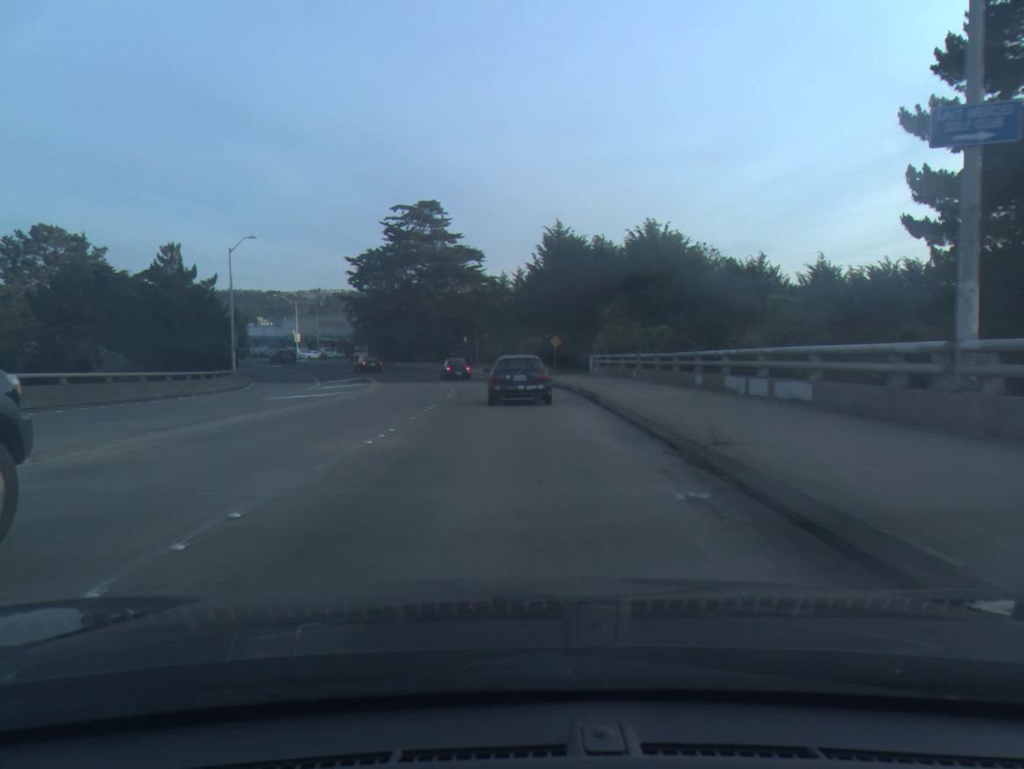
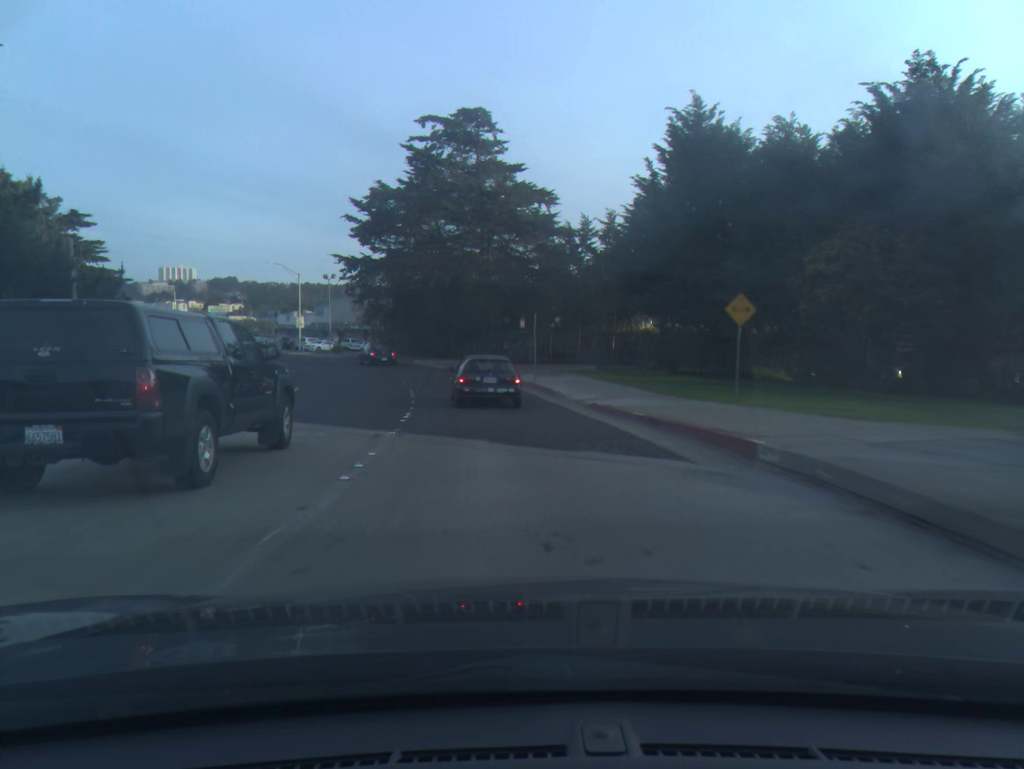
(-1.1, +32.8) m; -5°
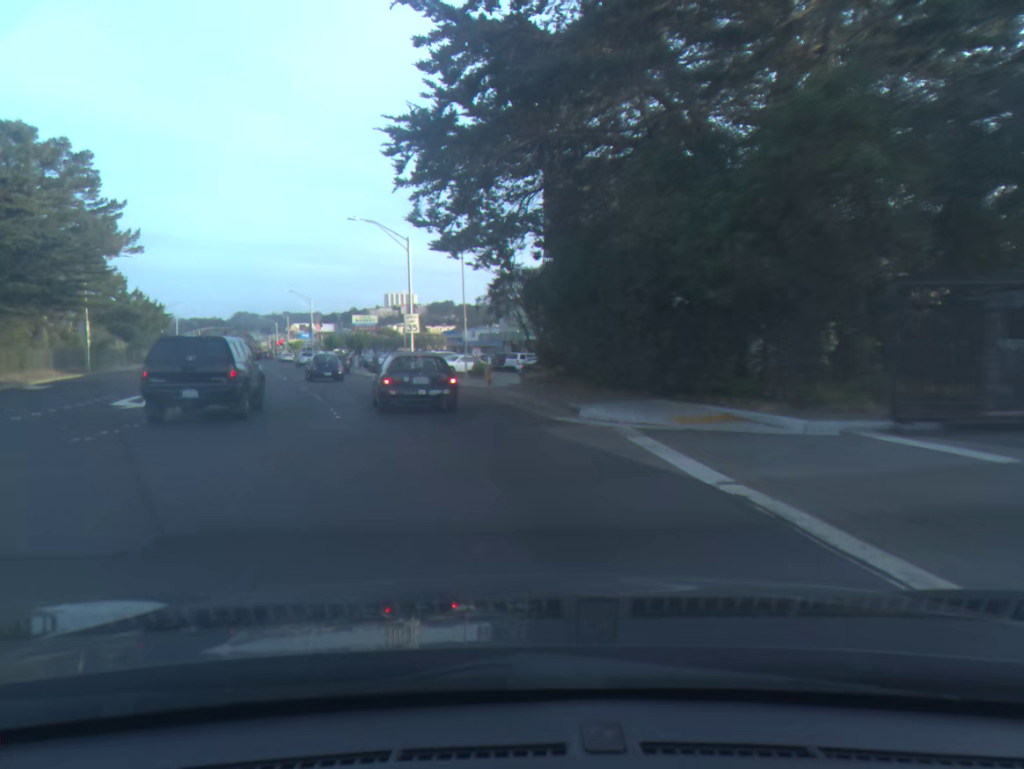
(-4.2, +39.5) m; -16°
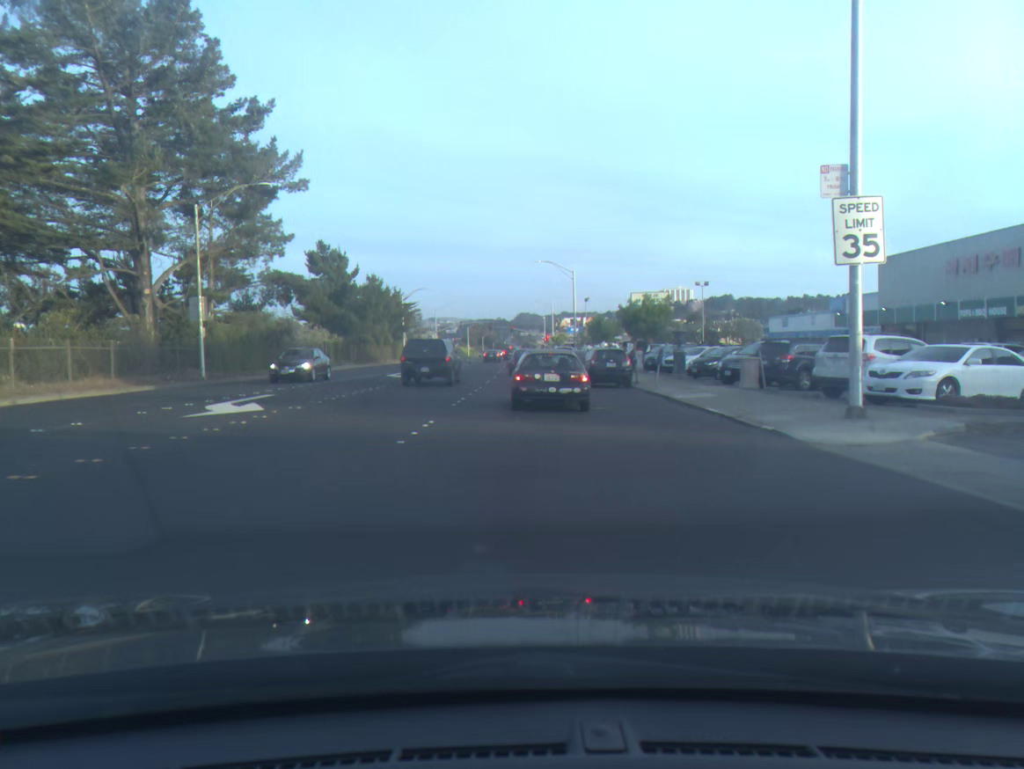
(-6.8, +33.2) m; -19°
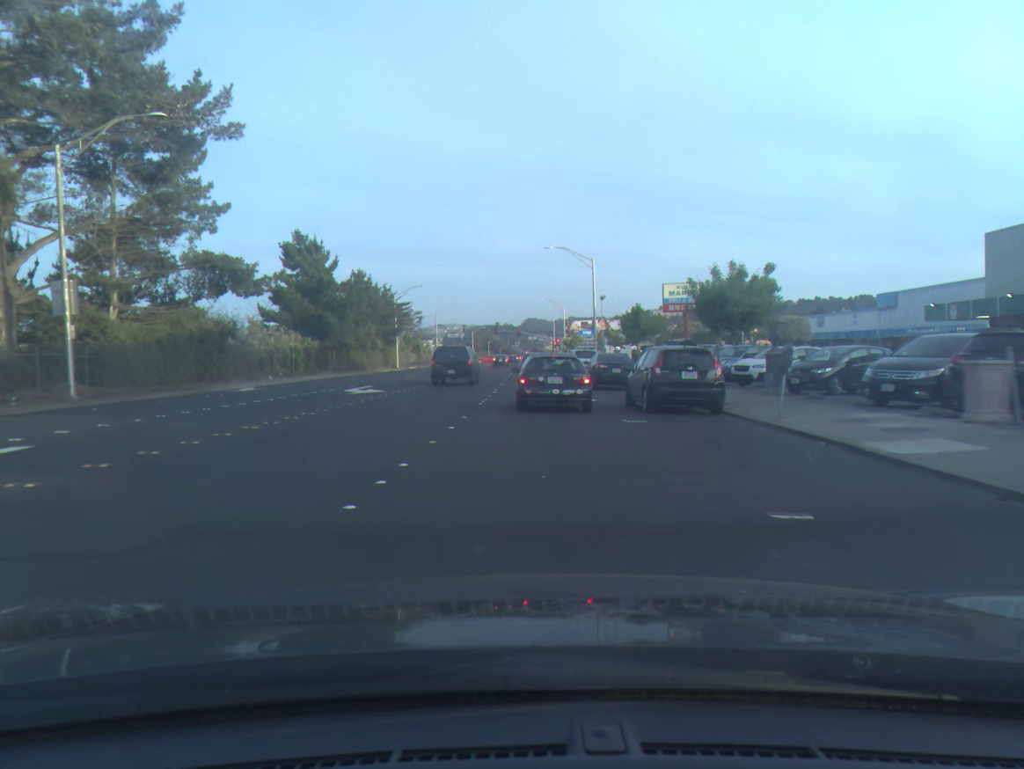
(-0.1, +11.7) m; 0°
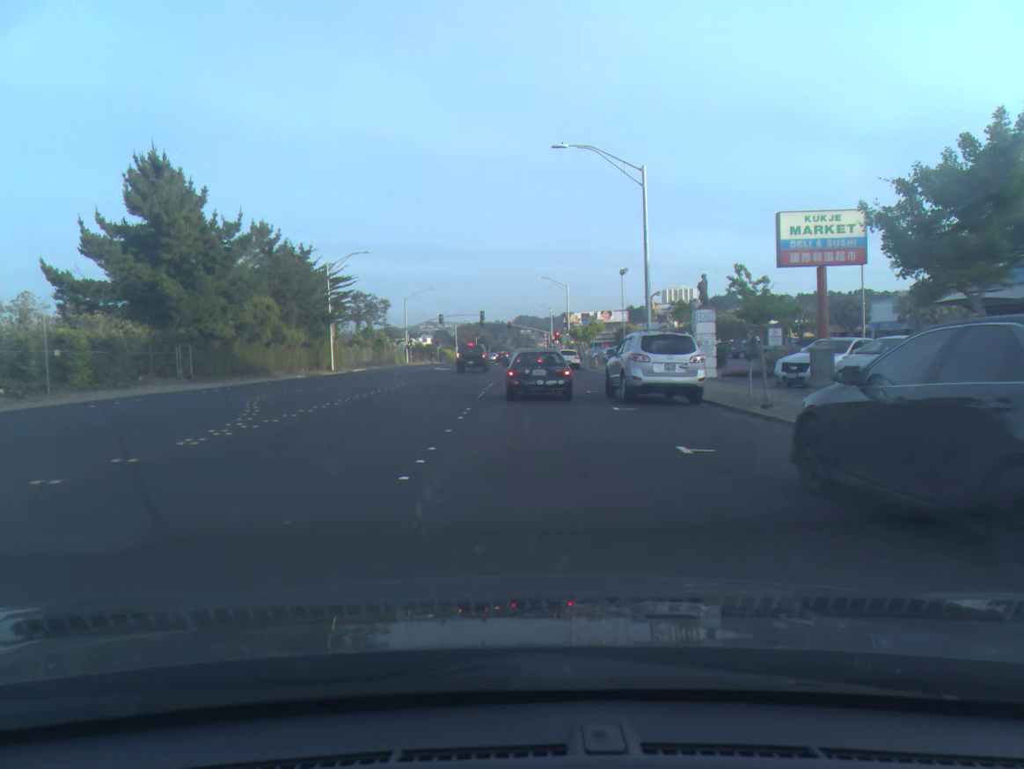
(+0.2, +27.1) m; +1°
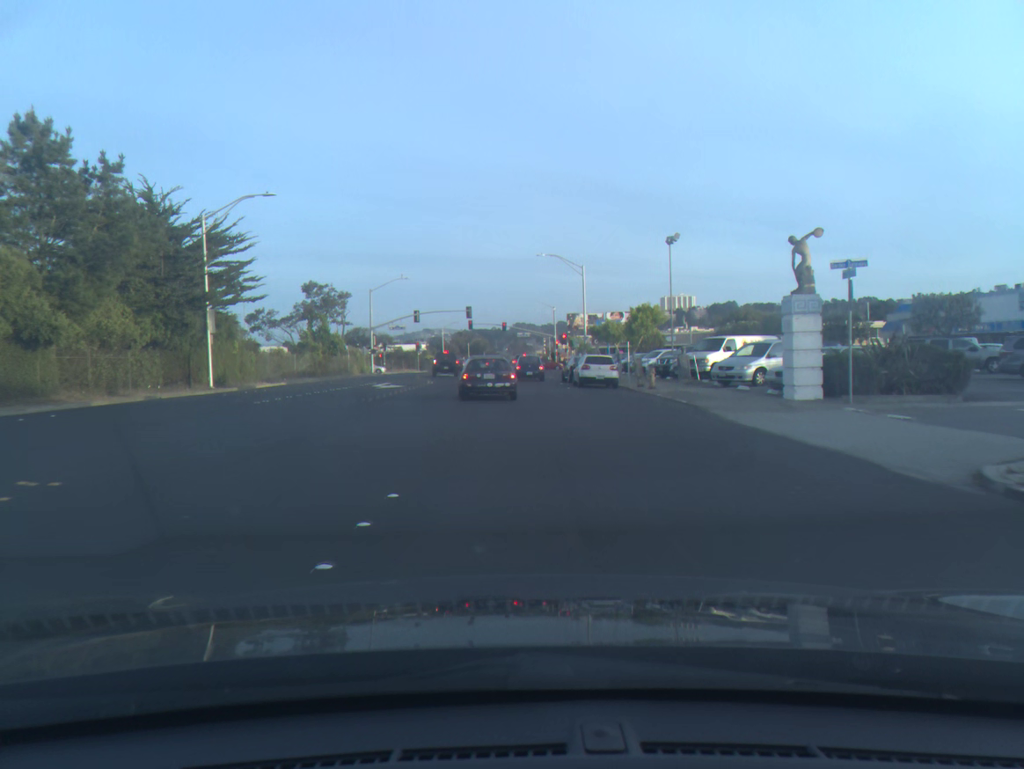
(-0.1, +24.2) m; 0°
